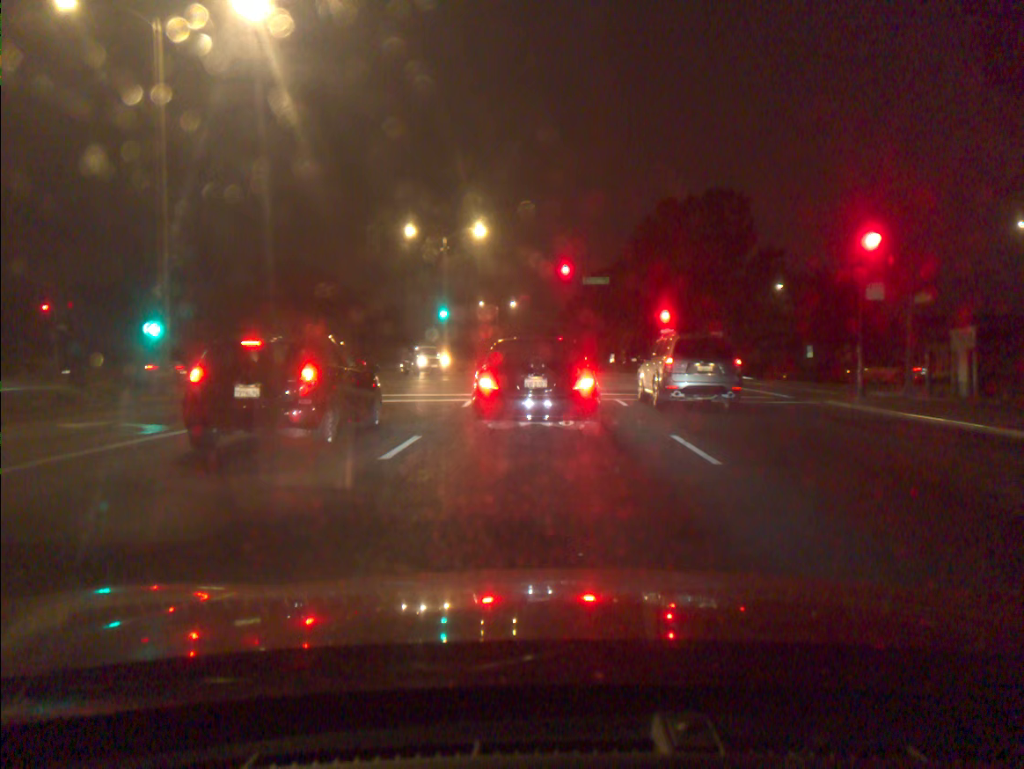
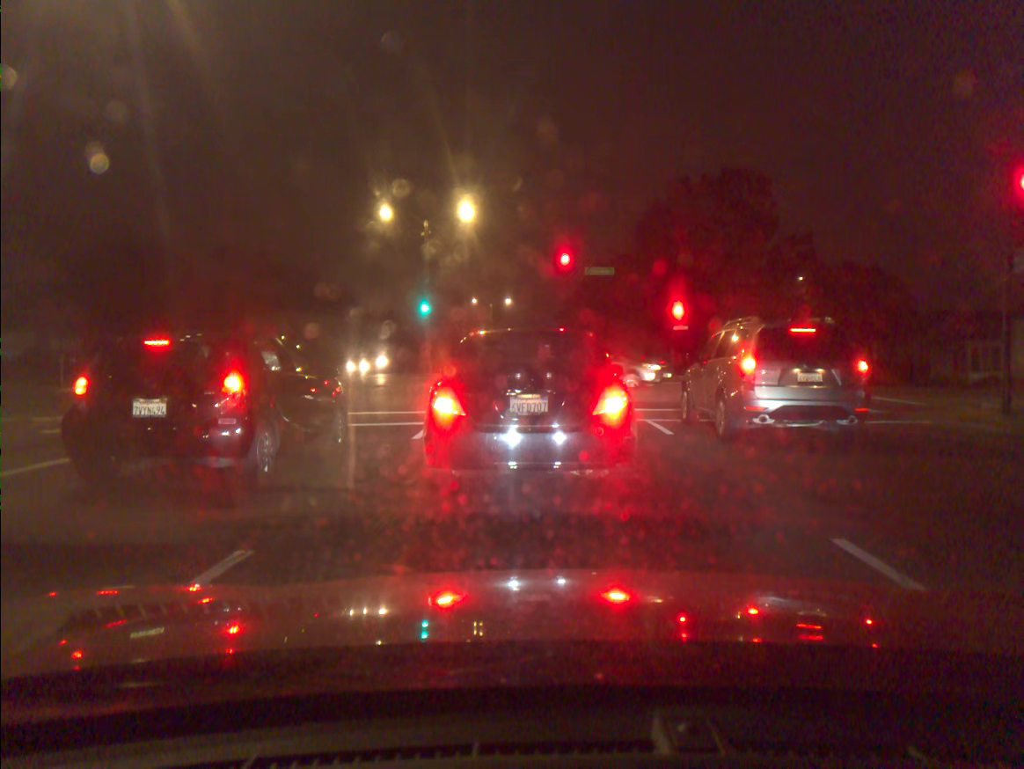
(-0.1, +6.5) m; 0°
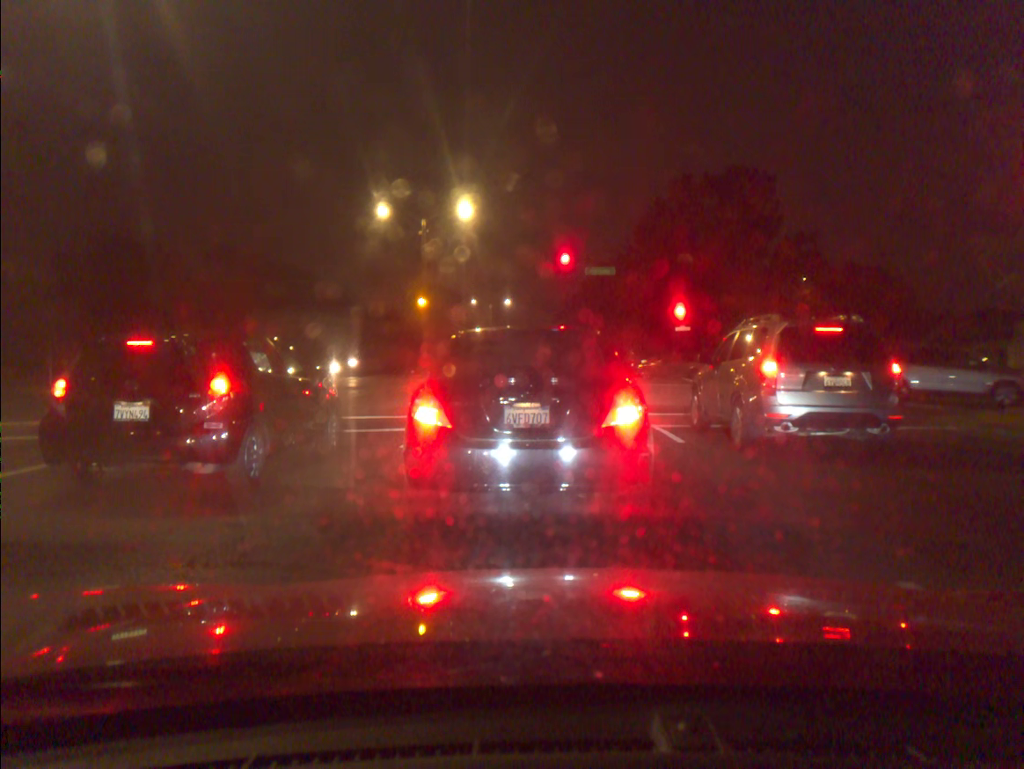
(0.0, +1.0) m; 0°
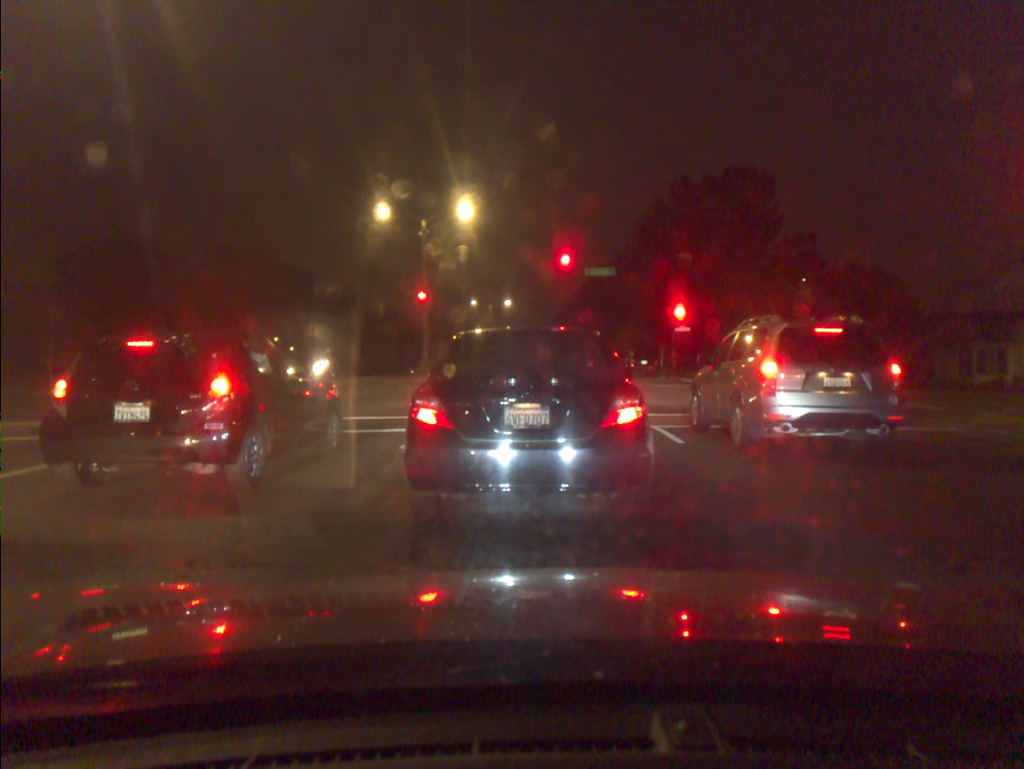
(0.0, 0.0) m; 0°
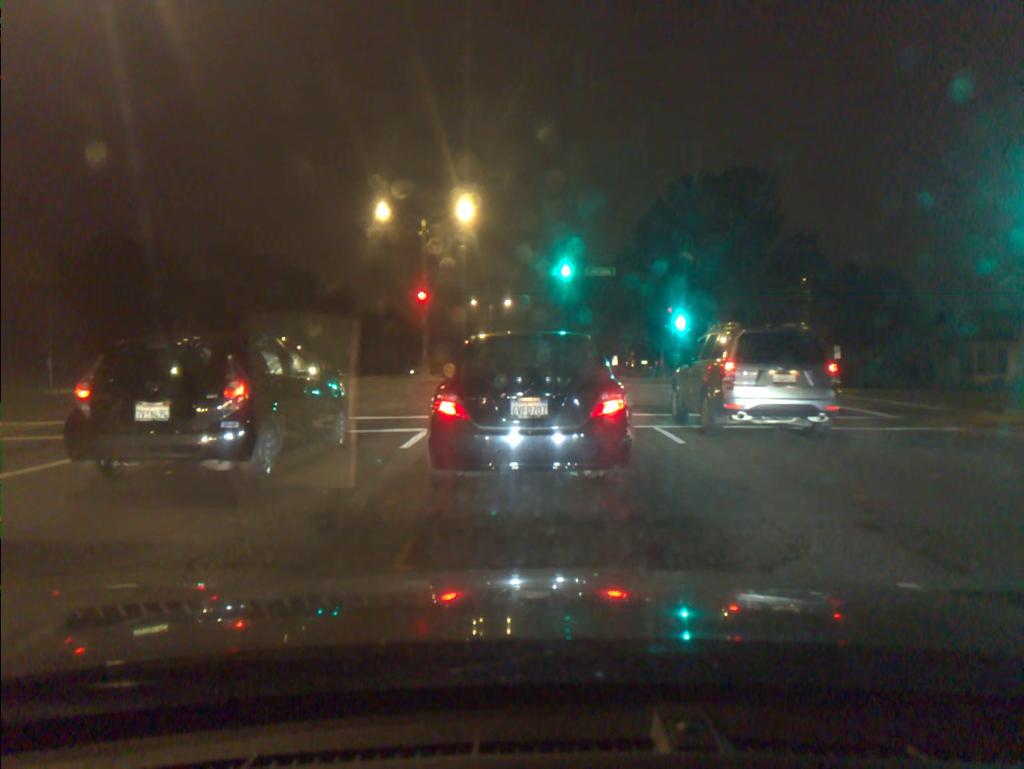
(0.0, 0.0) m; 0°
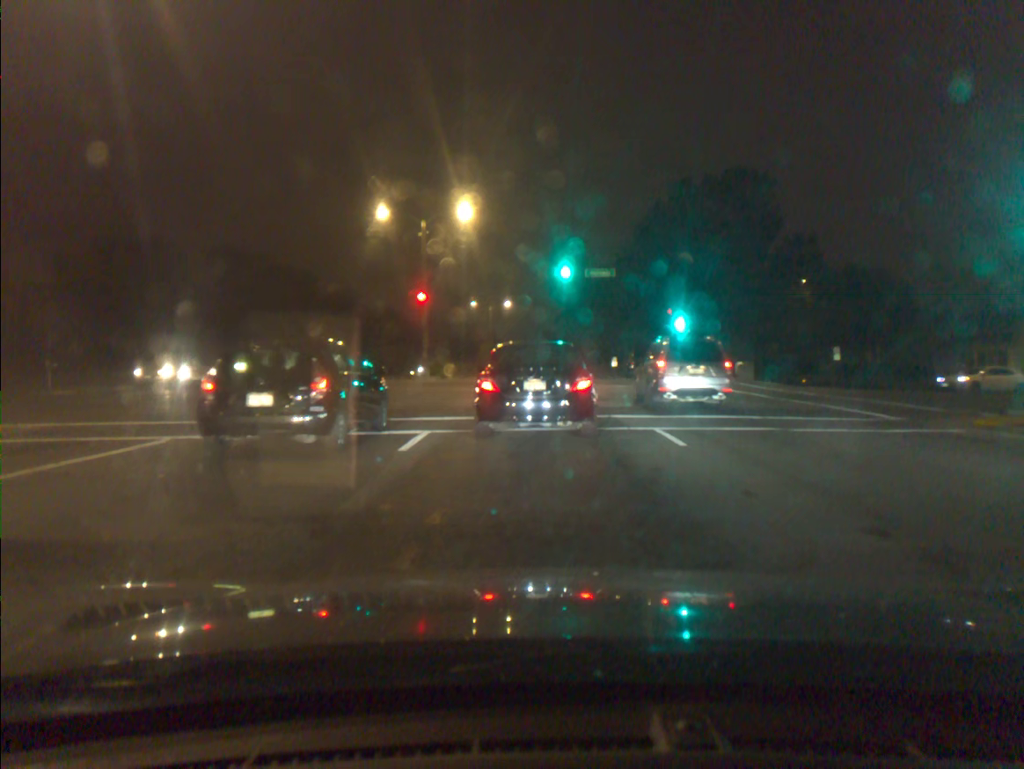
(0.0, +0.1) m; 0°
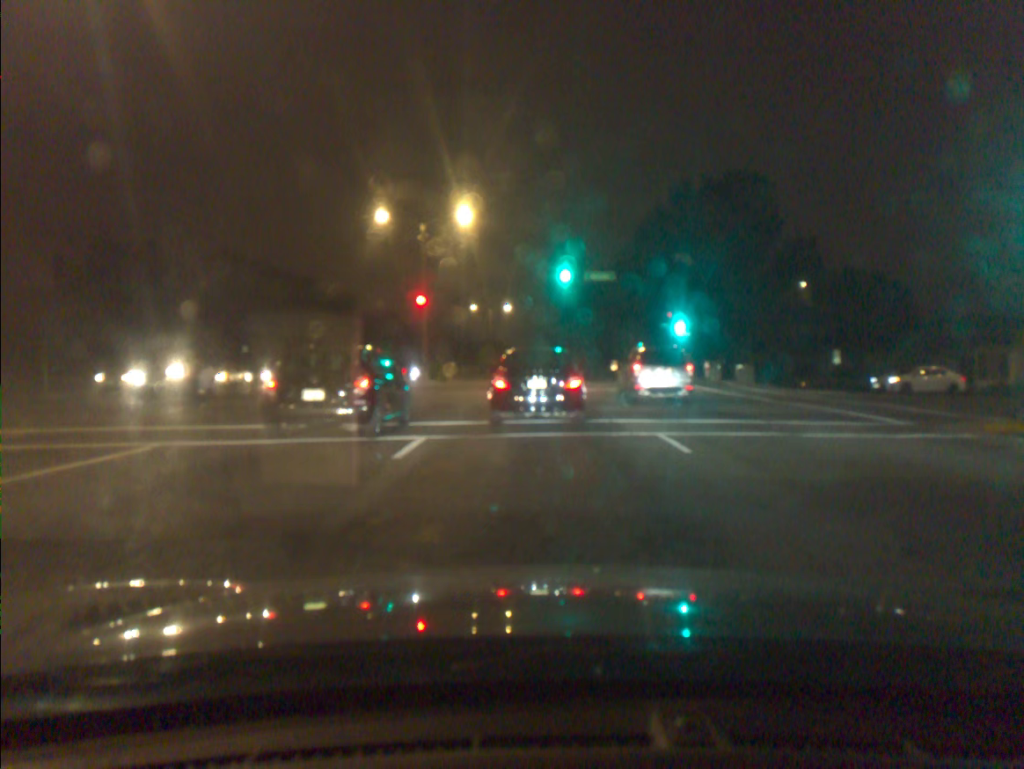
(0.0, +0.4) m; 0°
